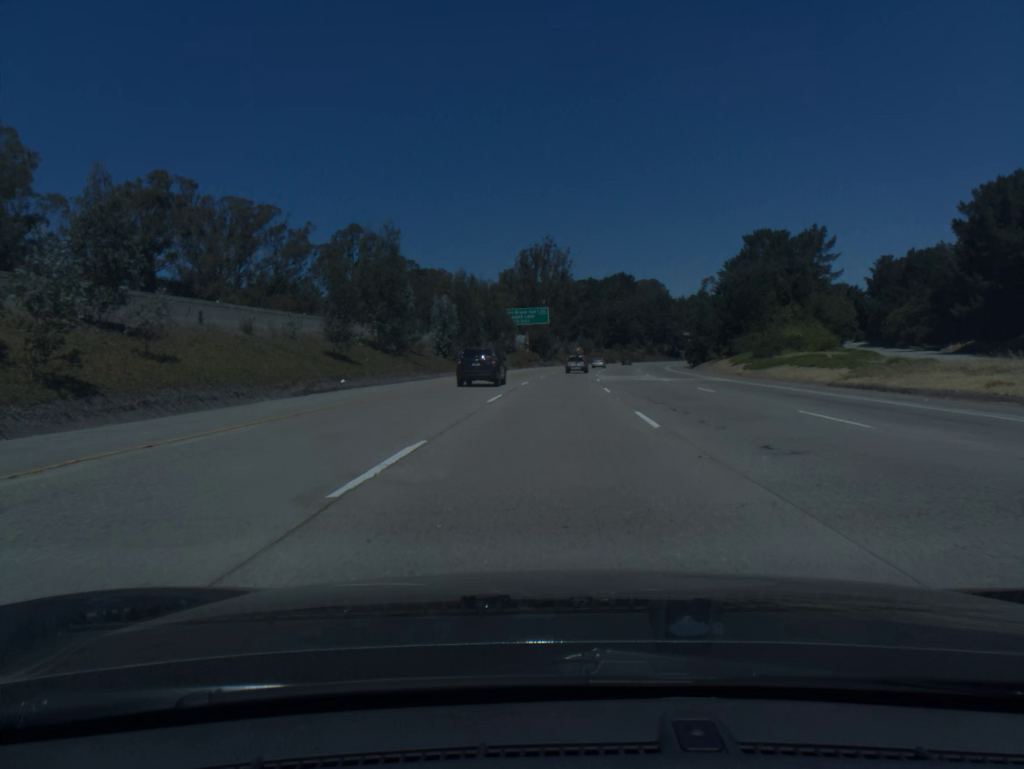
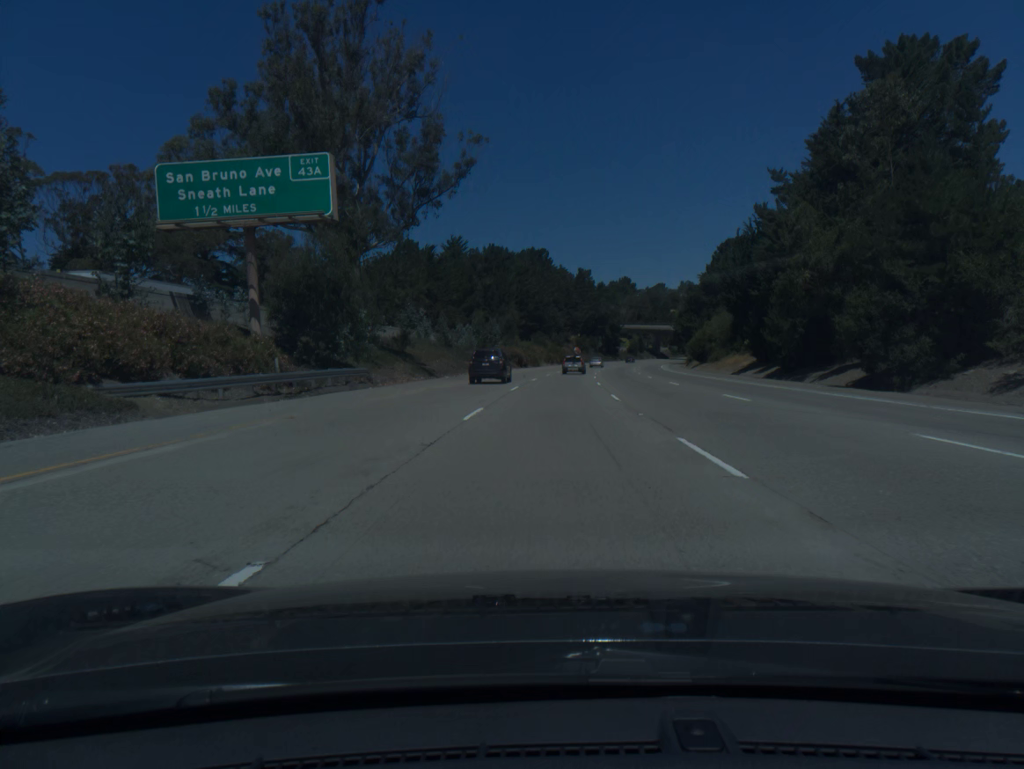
(+5.5, +93.5) m; +7°
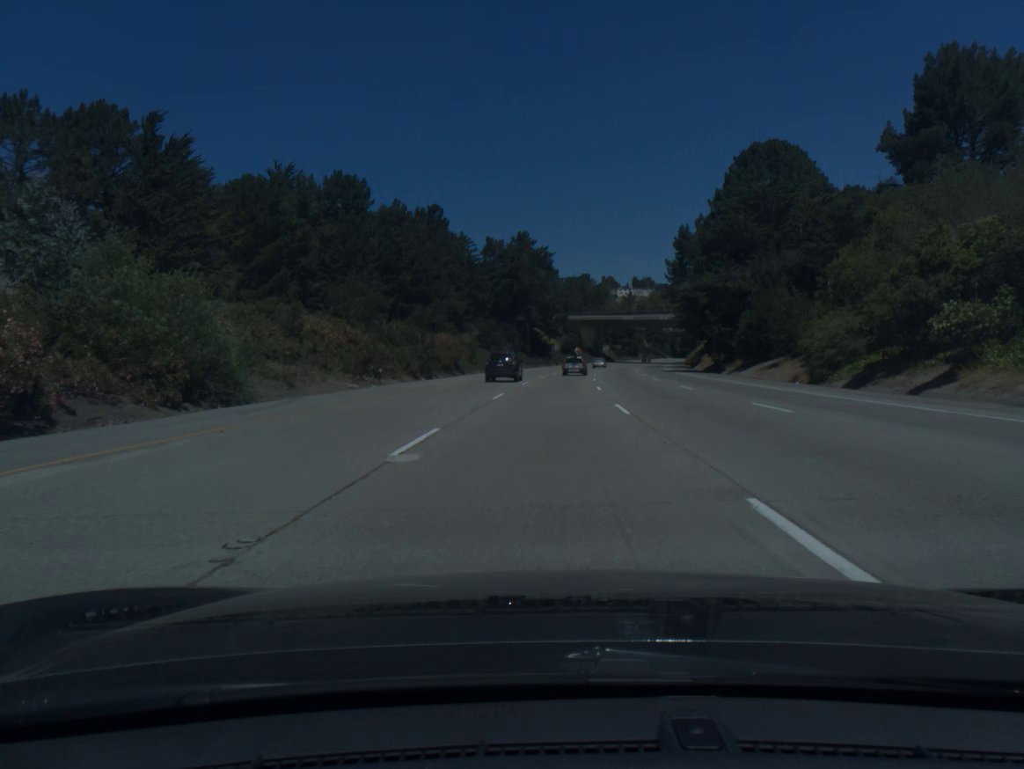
(+5.6, +92.8) m; +6°
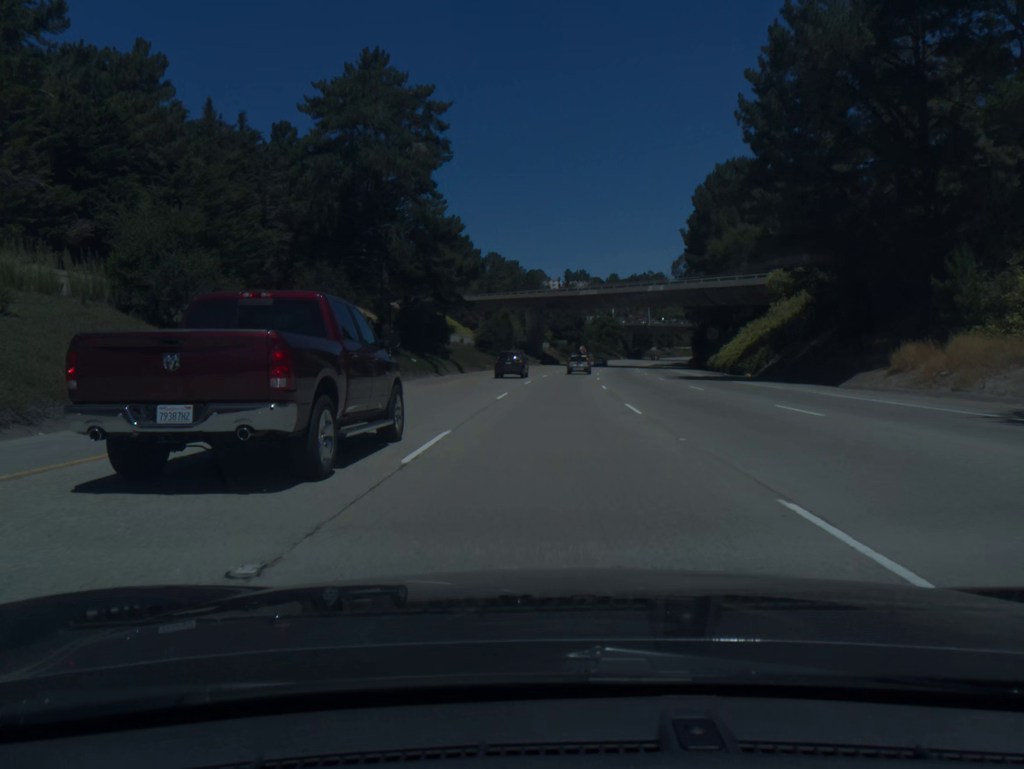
(+3.1, +73.5) m; +5°
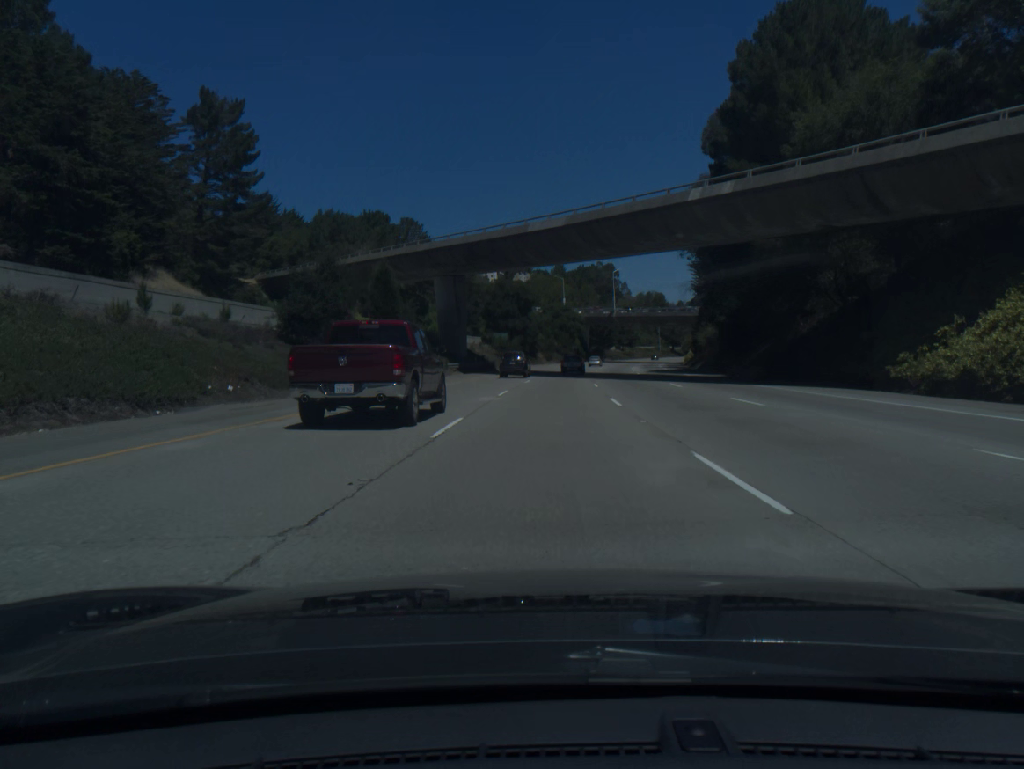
(+2.1, +55.0) m; +4°
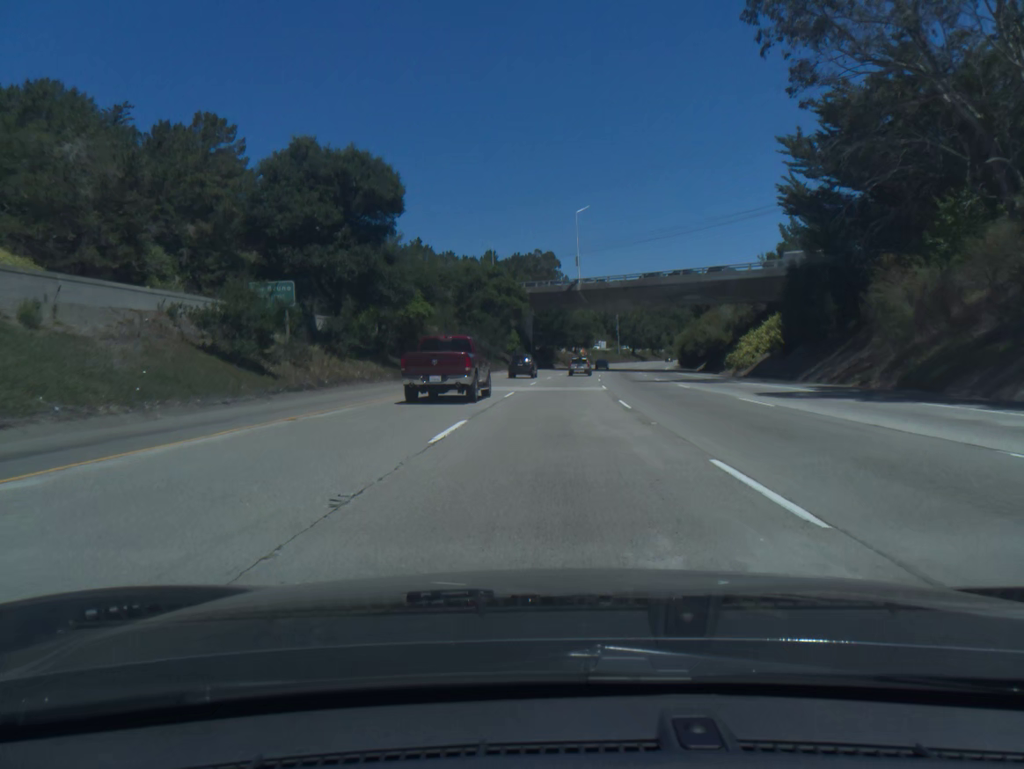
(+2.9, +73.5) m; +5°
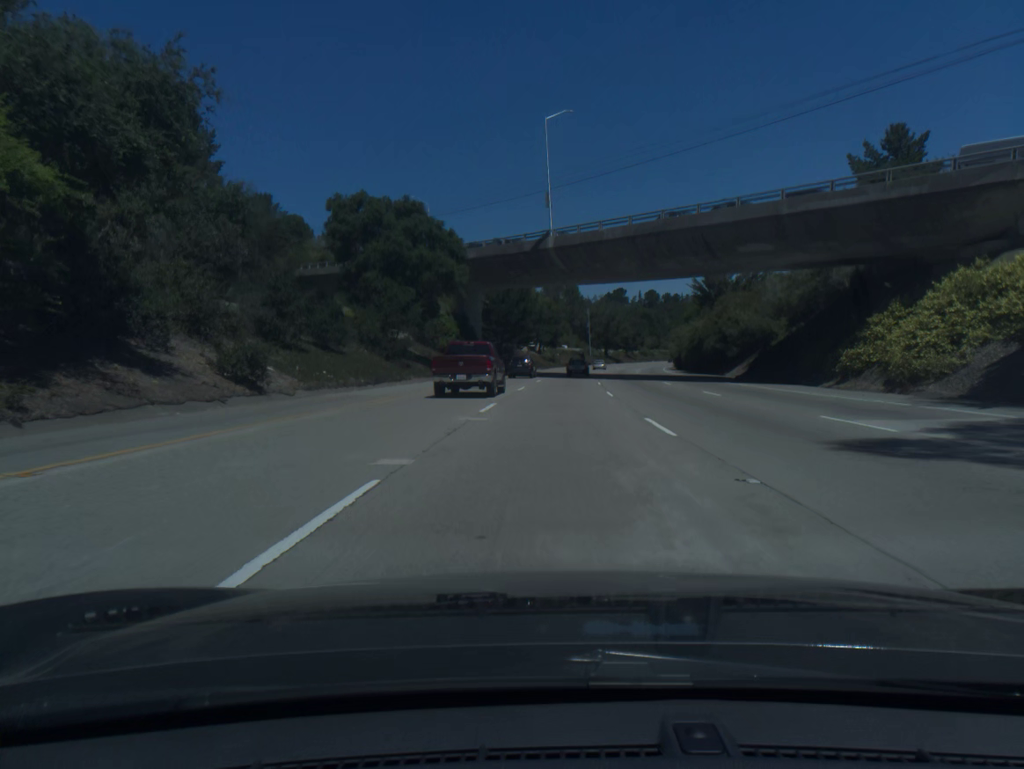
(+0.9, +36.9) m; +3°
